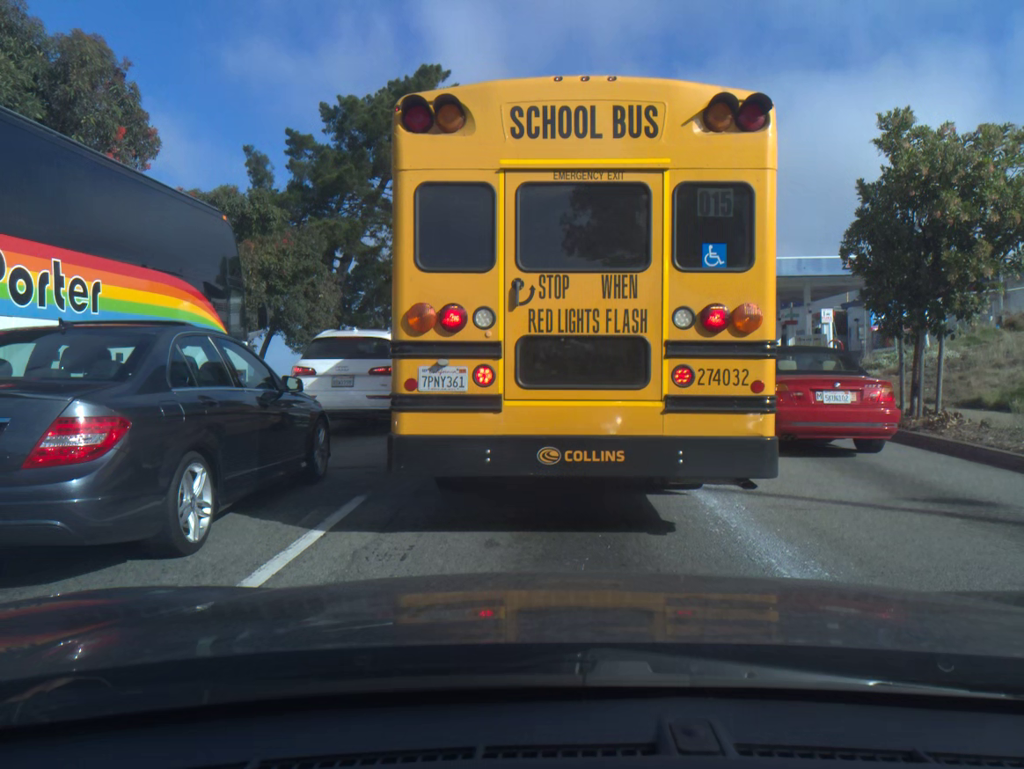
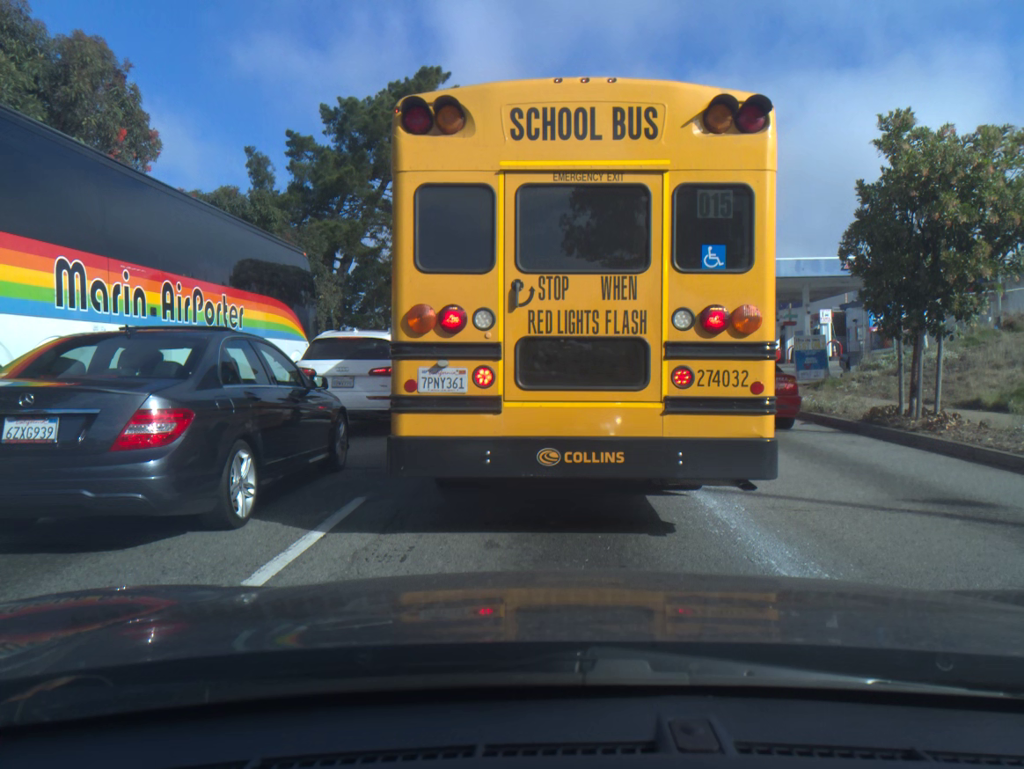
(0.0, 0.0) m; 0°
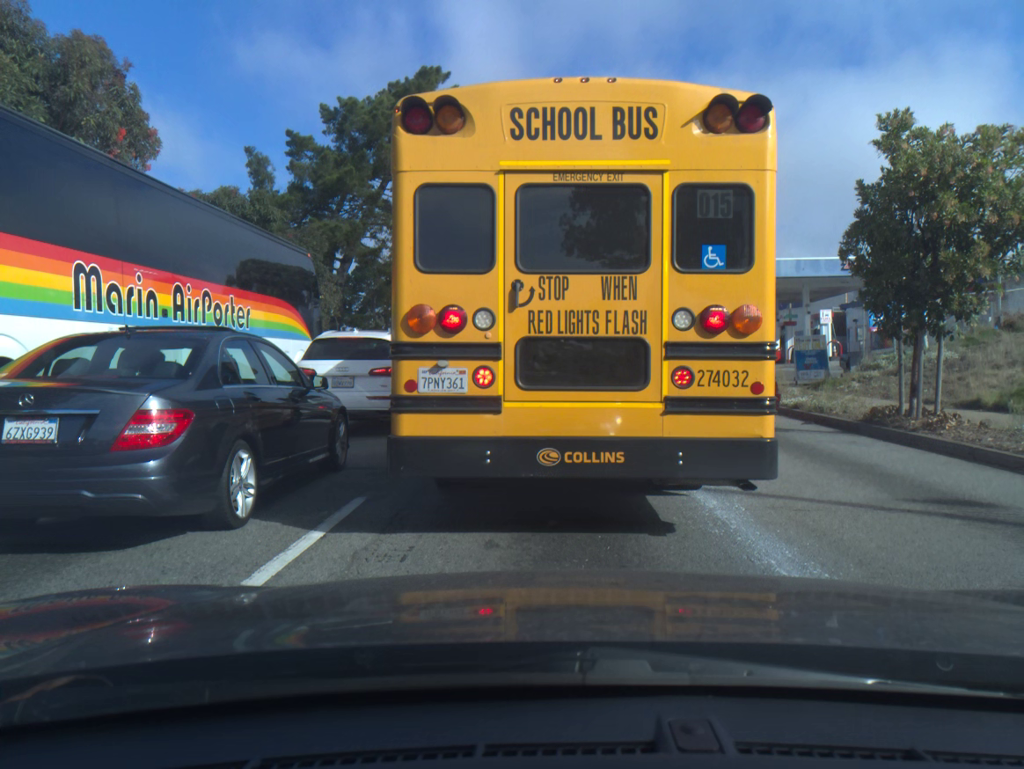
(0.0, 0.0) m; 0°
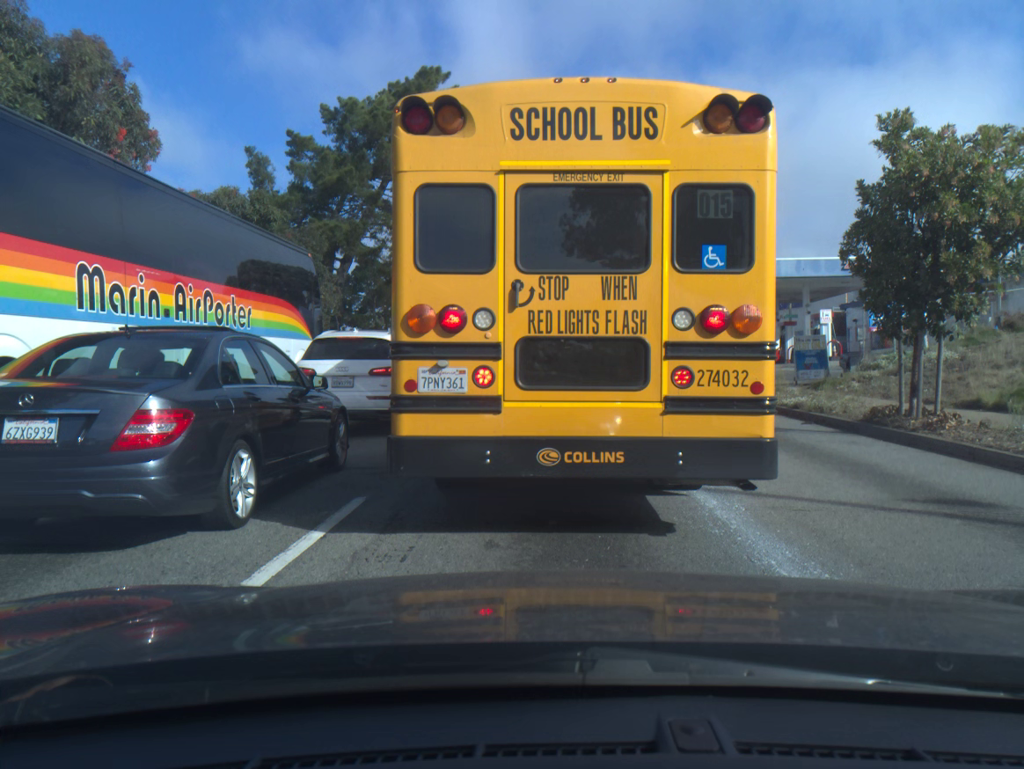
(0.0, 0.0) m; 0°
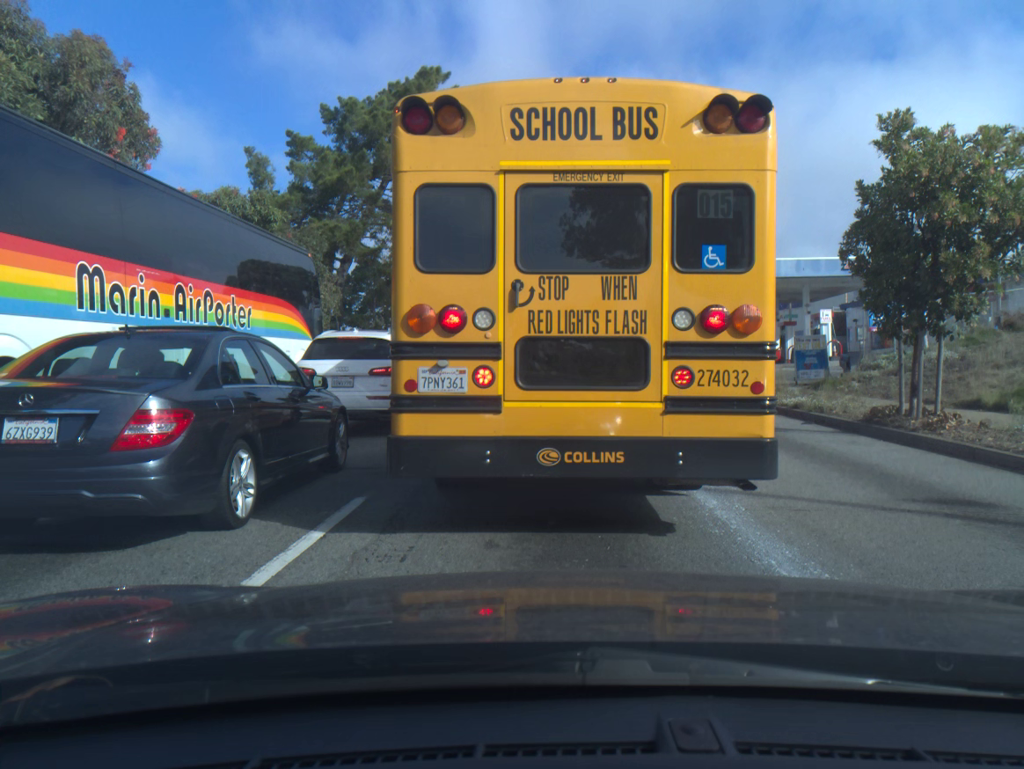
(0.0, 0.0) m; 0°
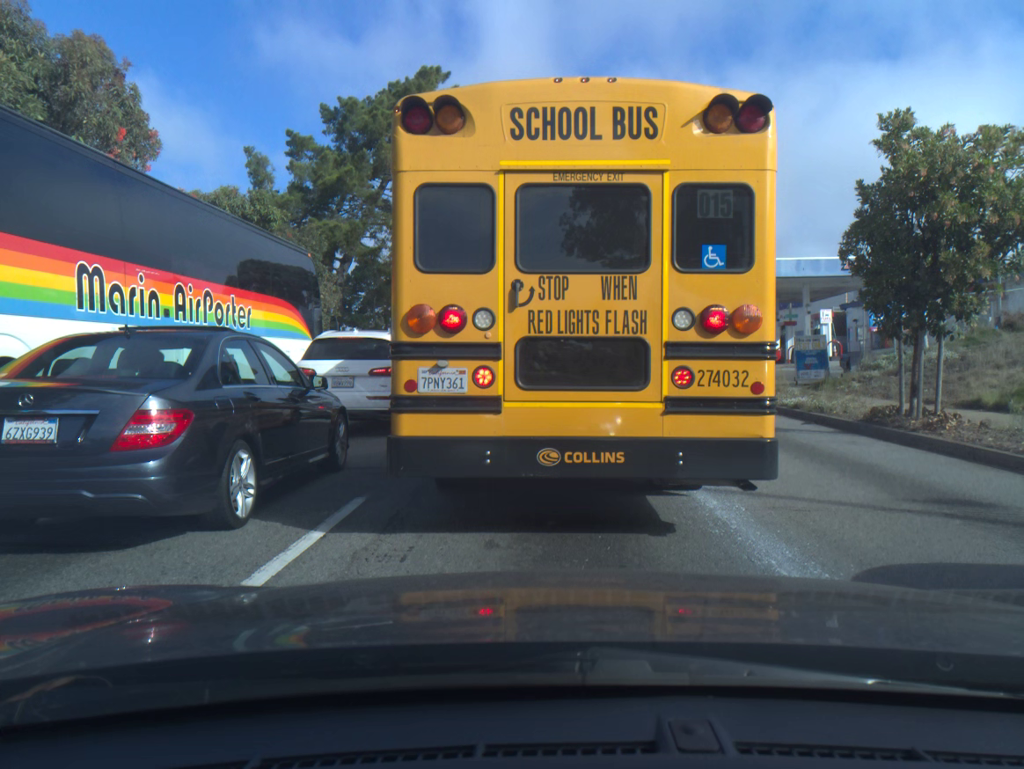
(0.0, 0.0) m; 0°
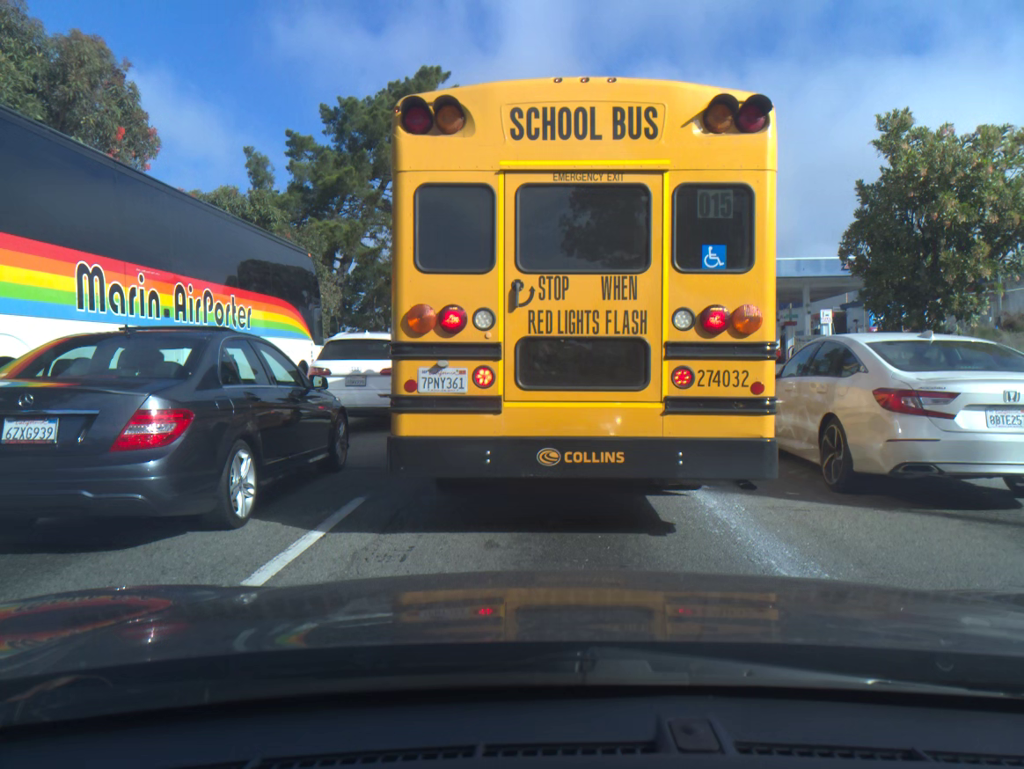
(0.0, 0.0) m; 0°
